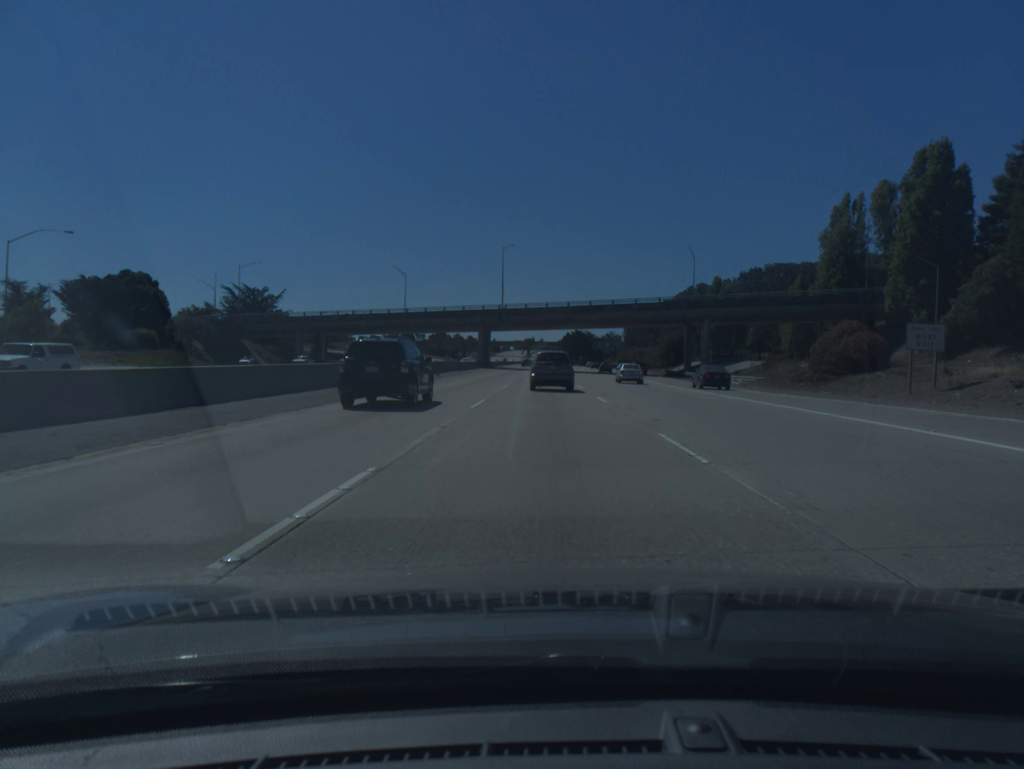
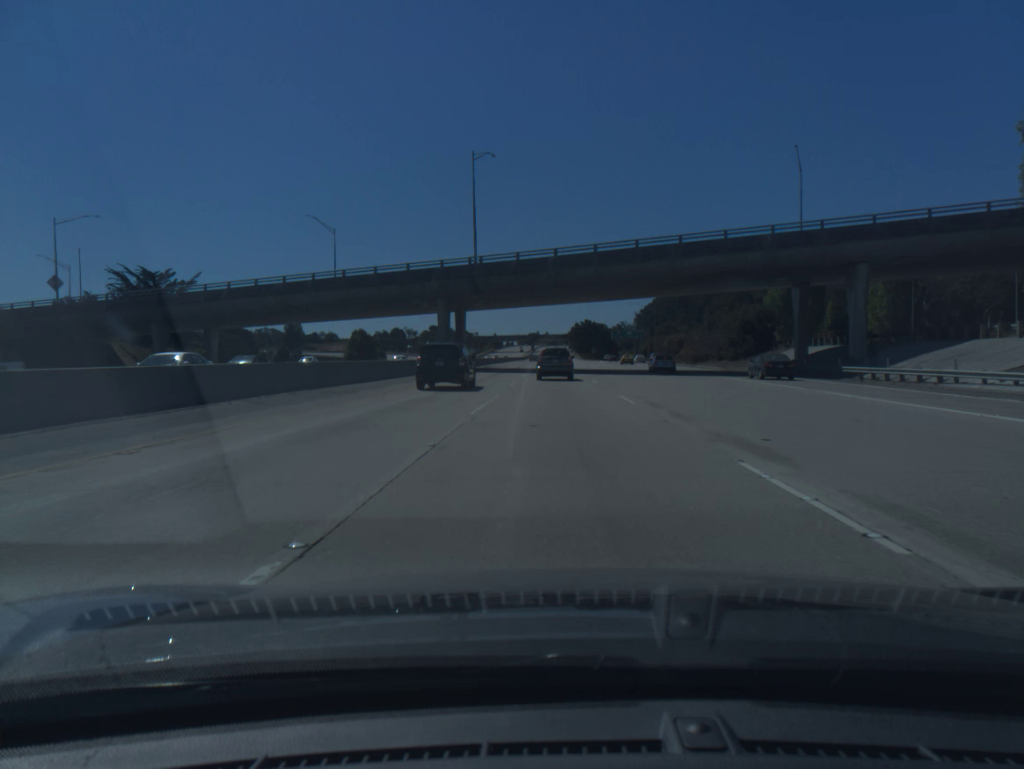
(-0.4, +48.1) m; -1°
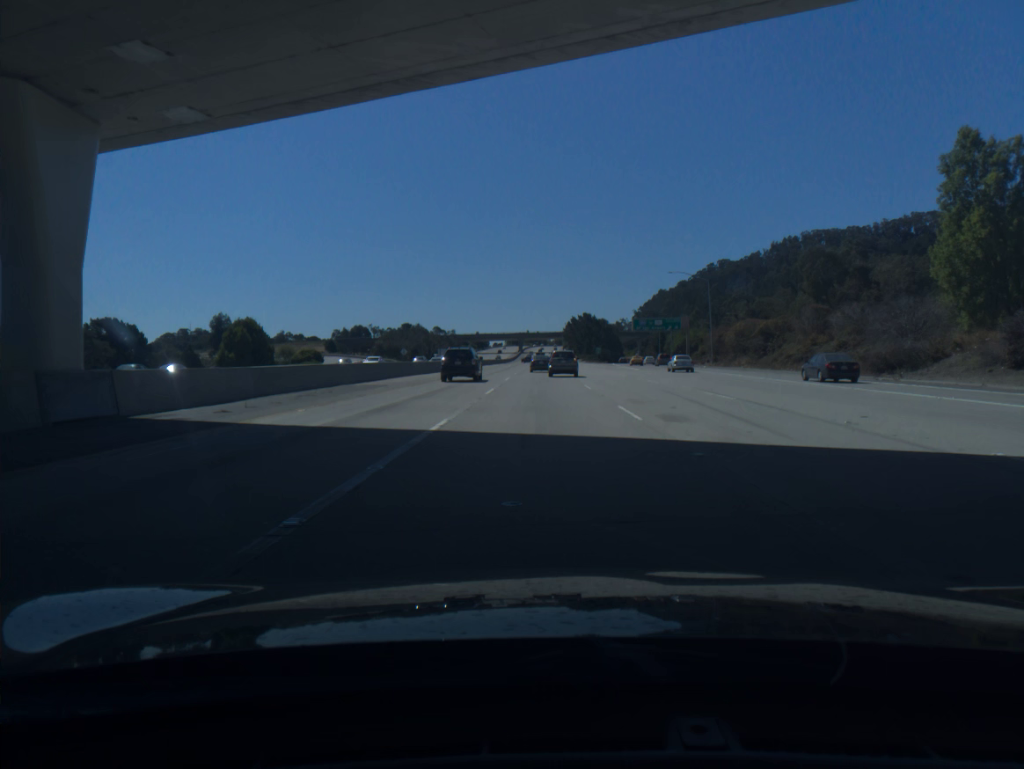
(+0.5, +64.4) m; +1°
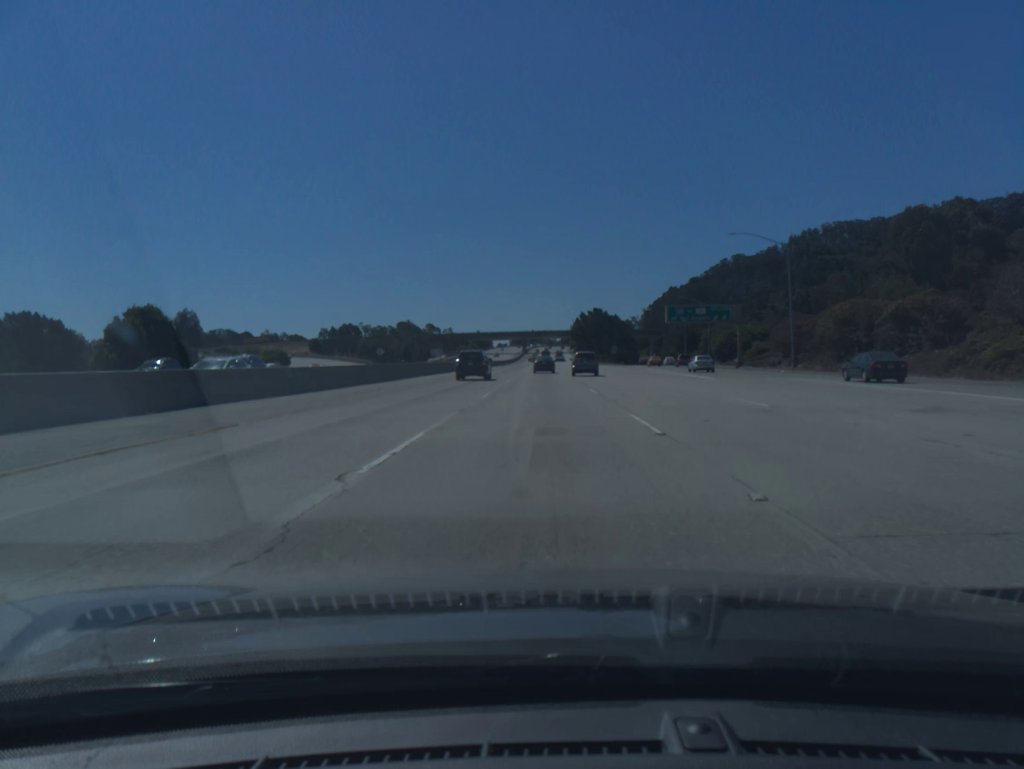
(-0.1, +32.4) m; 0°
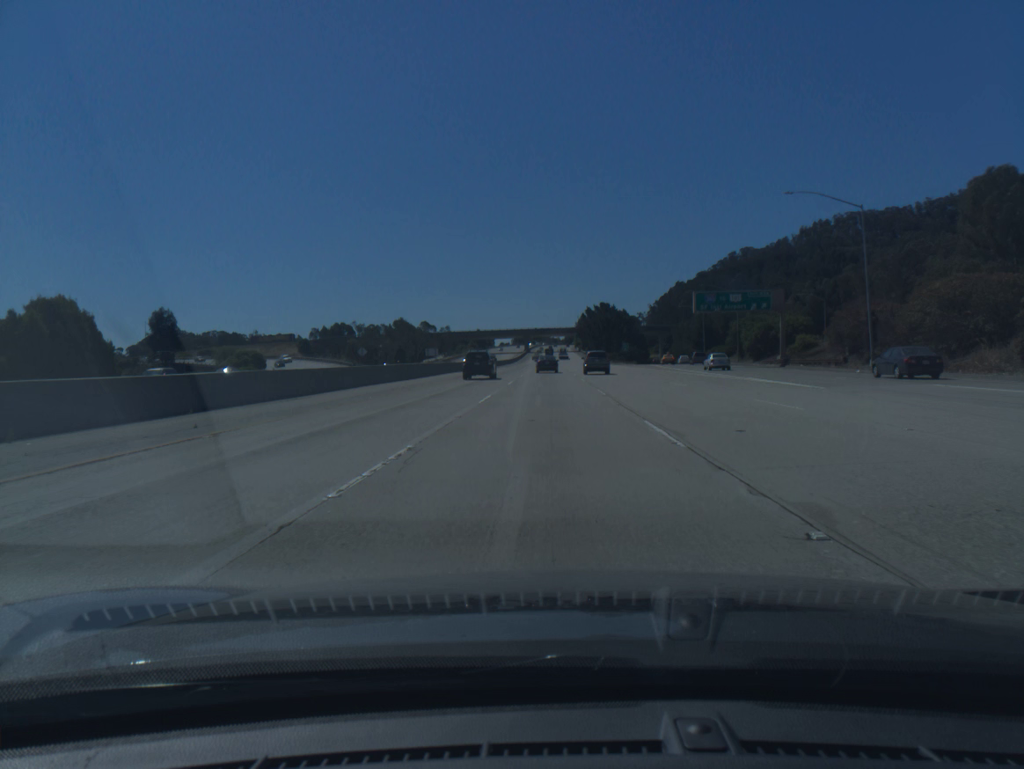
(0.0, +16.3) m; 0°
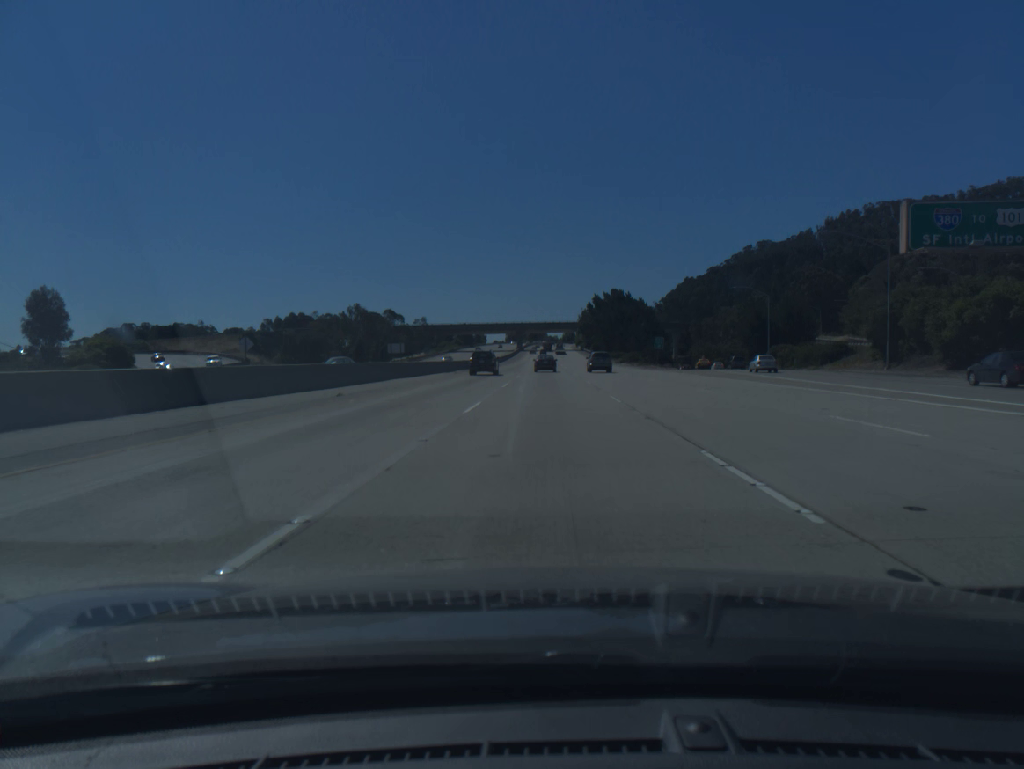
(0.0, +49.4) m; 0°
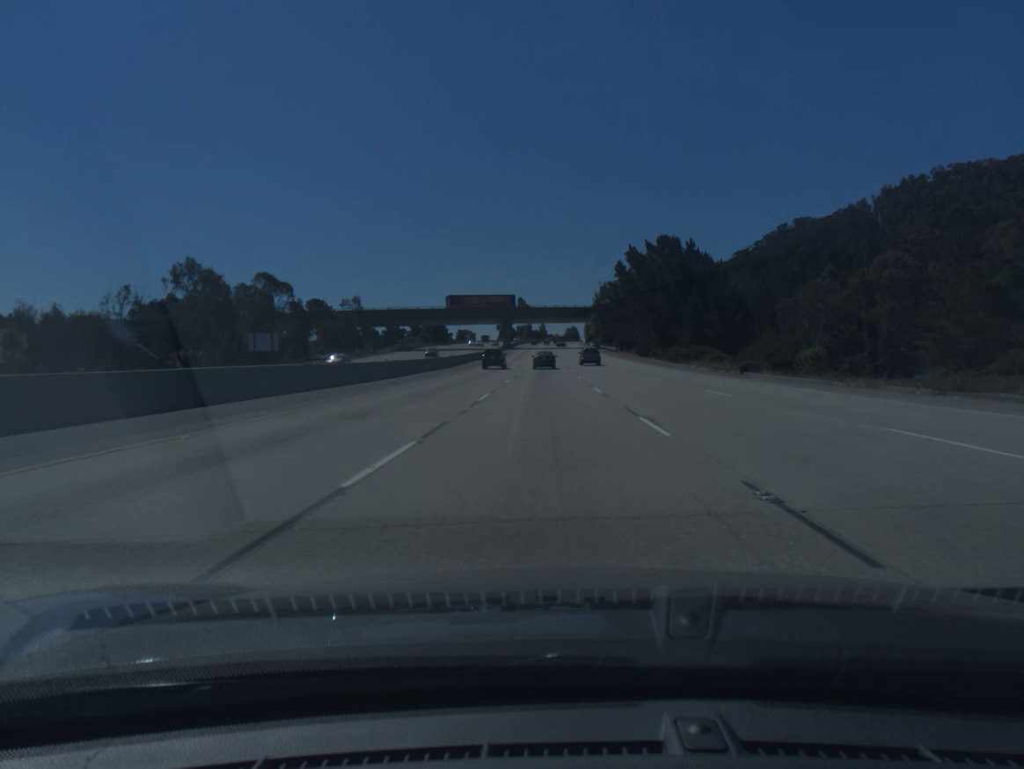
(+0.3, +82.8) m; 0°
